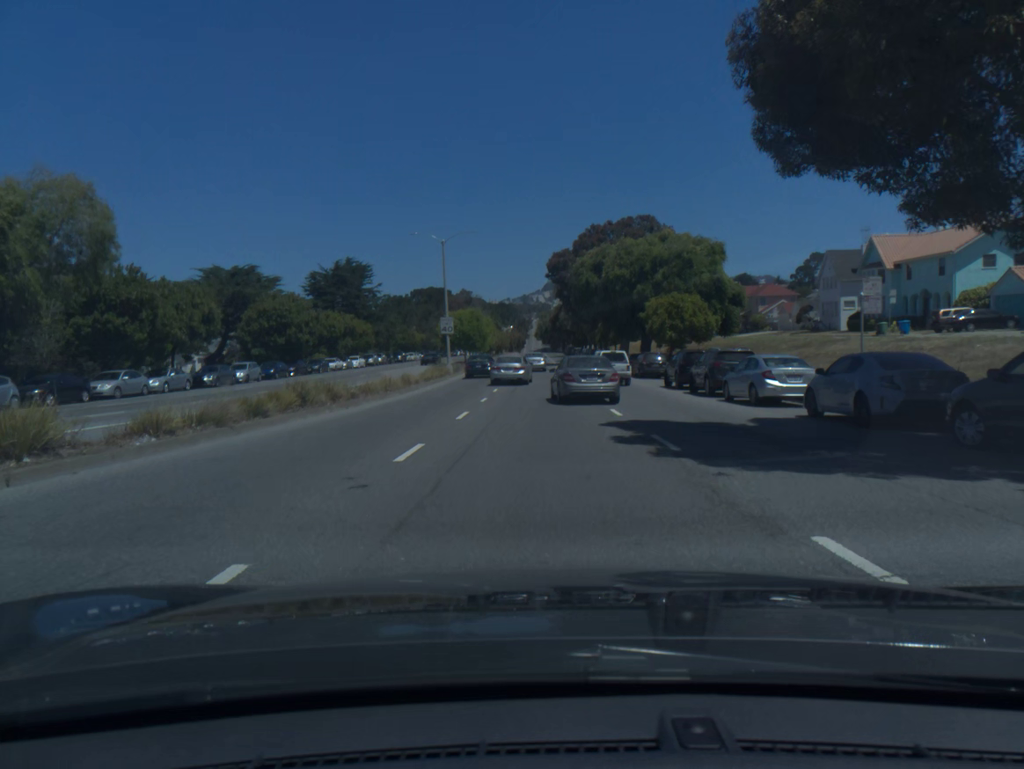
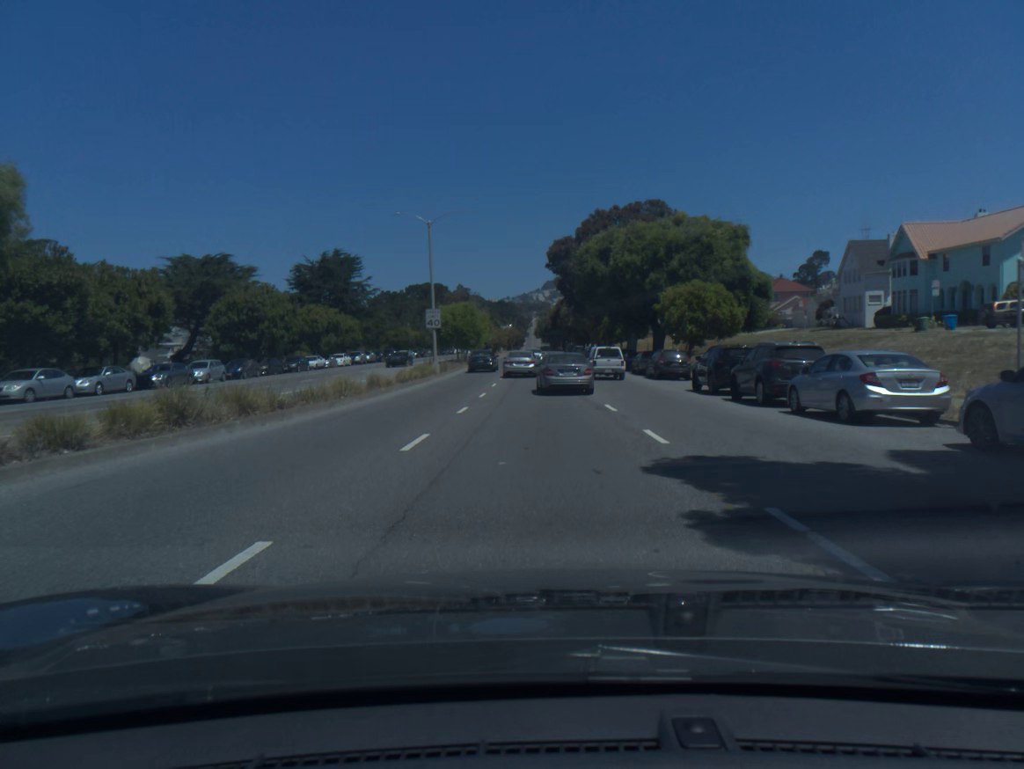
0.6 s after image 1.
(0.0, +6.6) m; 0°
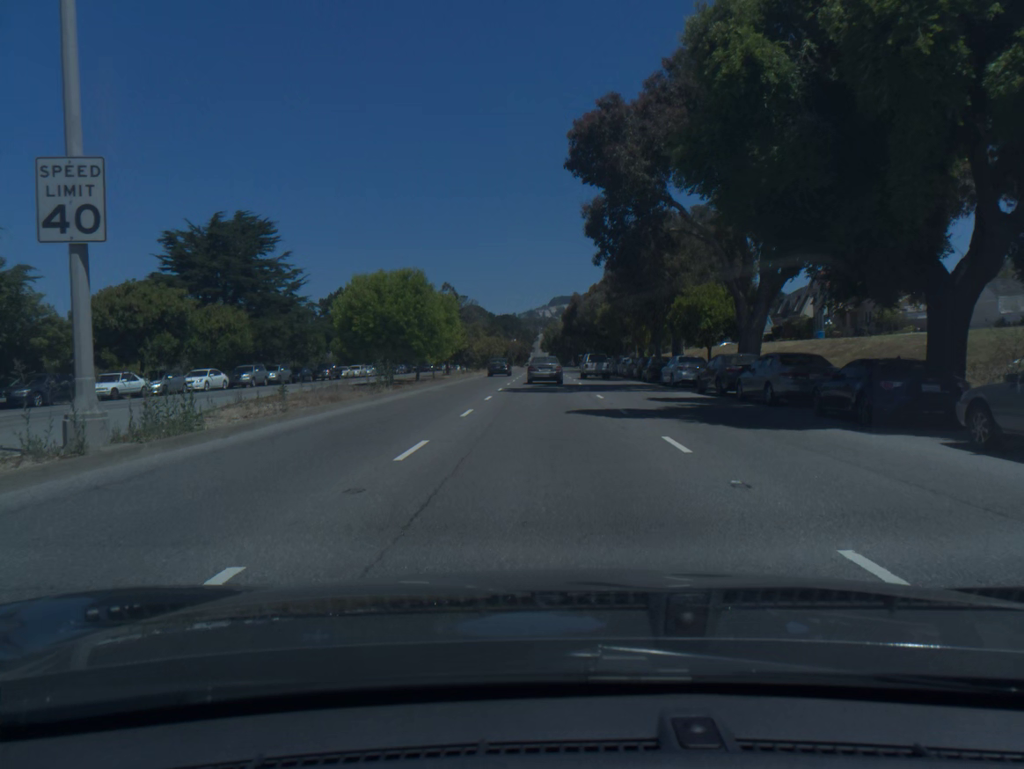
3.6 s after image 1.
(-0.3, +37.4) m; 0°
